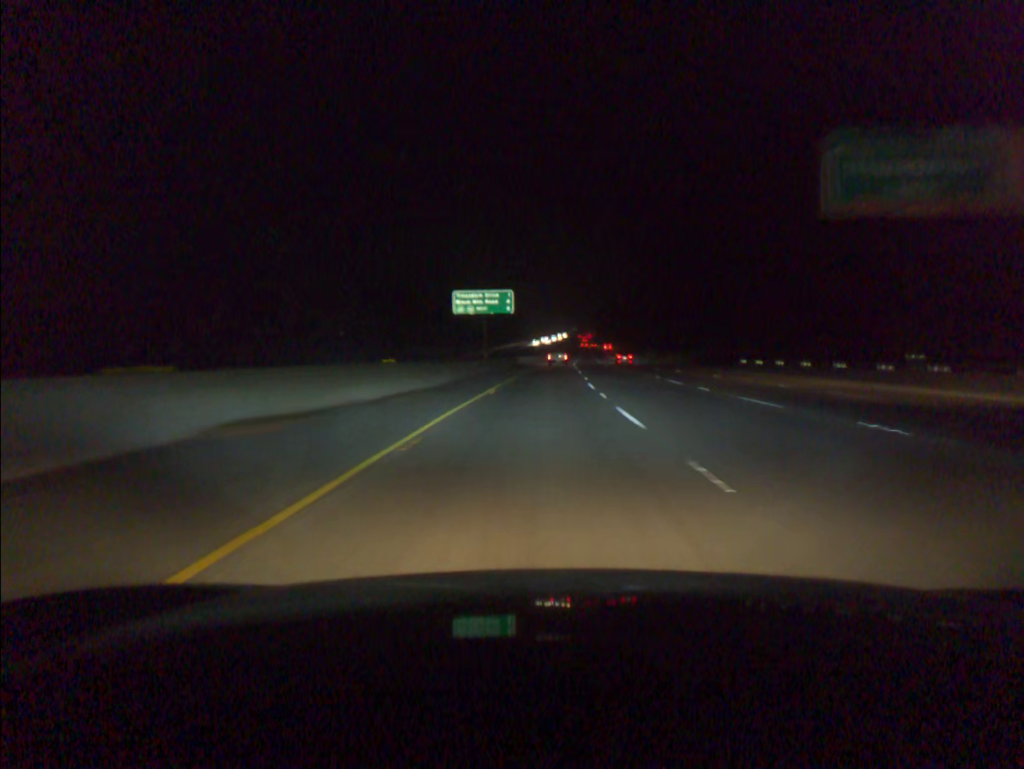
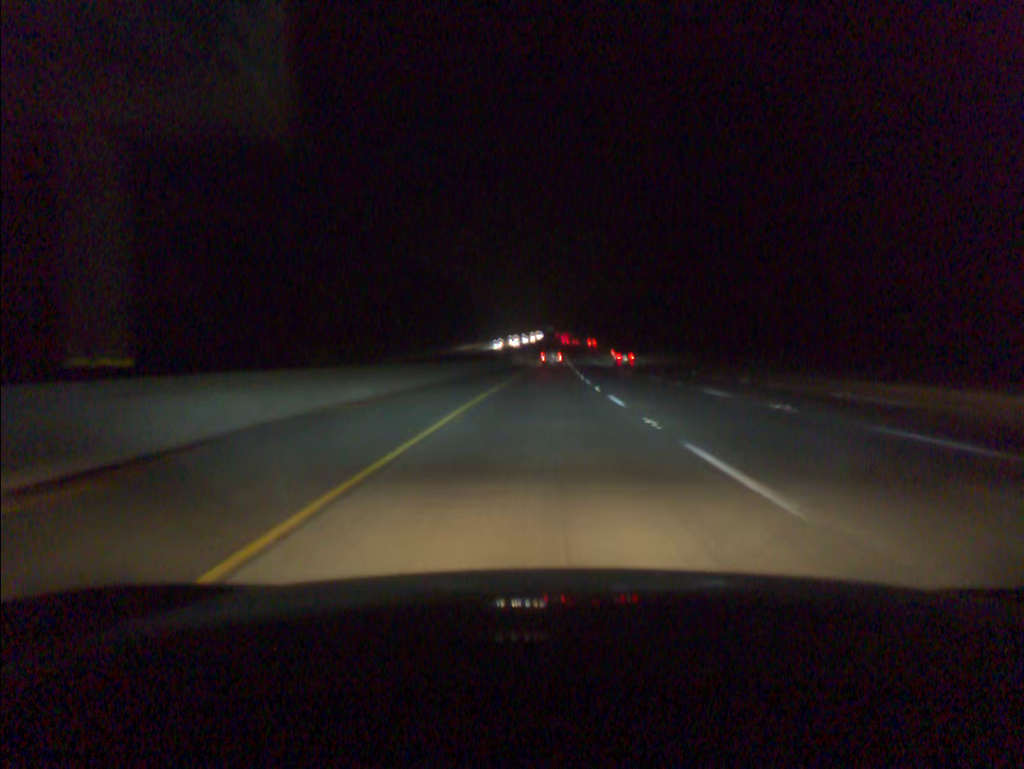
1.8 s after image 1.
(+1.2, +67.4) m; +2°
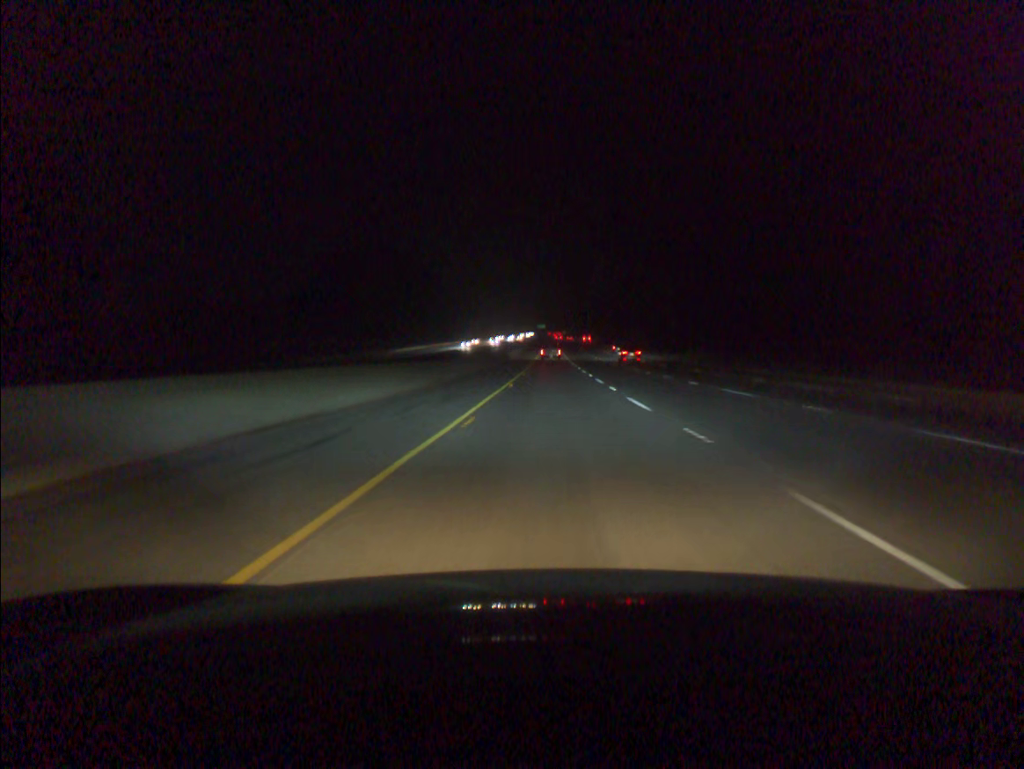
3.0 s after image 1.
(+0.3, +45.2) m; +1°
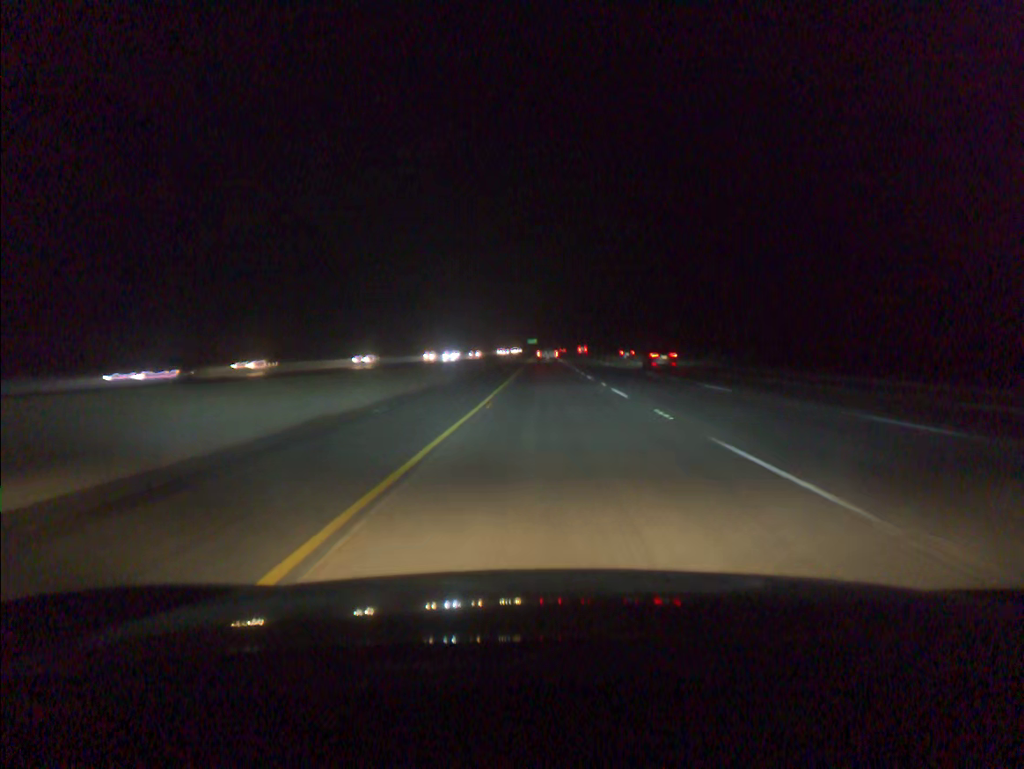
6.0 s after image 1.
(+1.2, +113.1) m; +1°
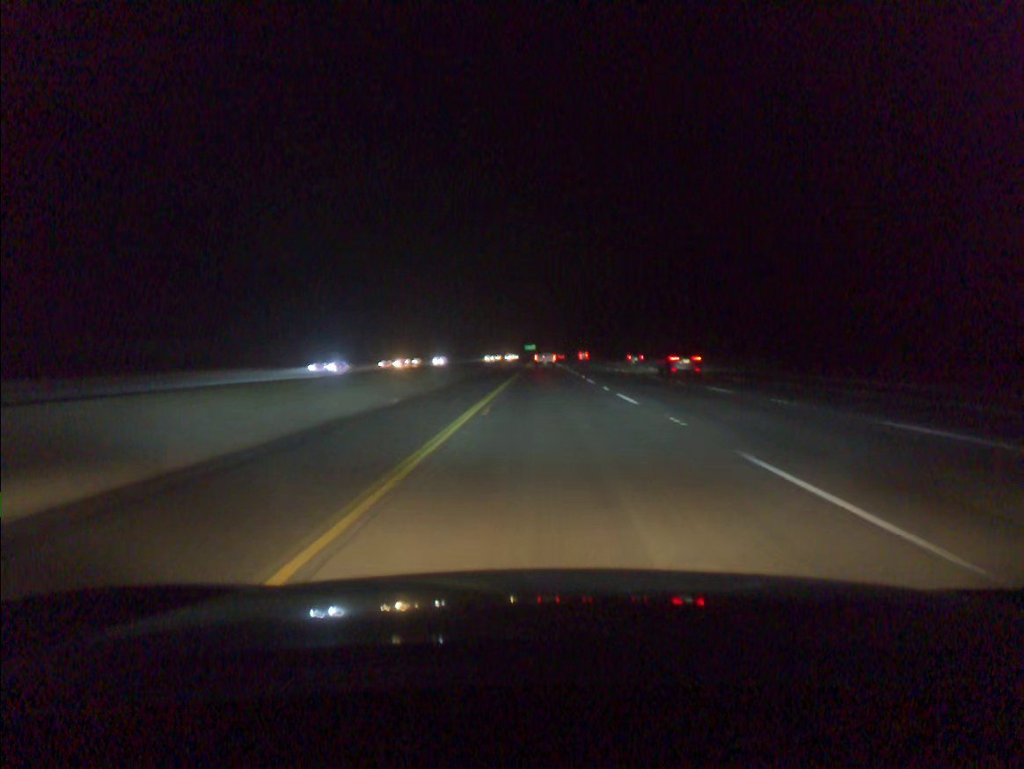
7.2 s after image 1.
(0.0, +45.1) m; 0°
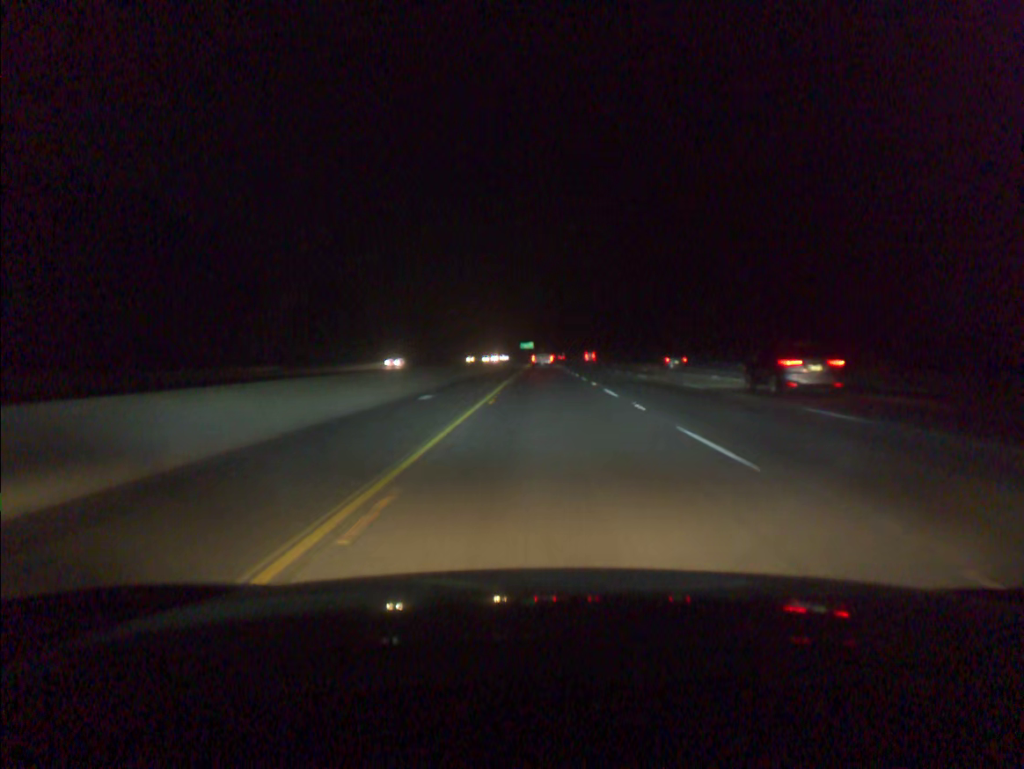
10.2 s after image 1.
(+0.1, +112.3) m; 0°
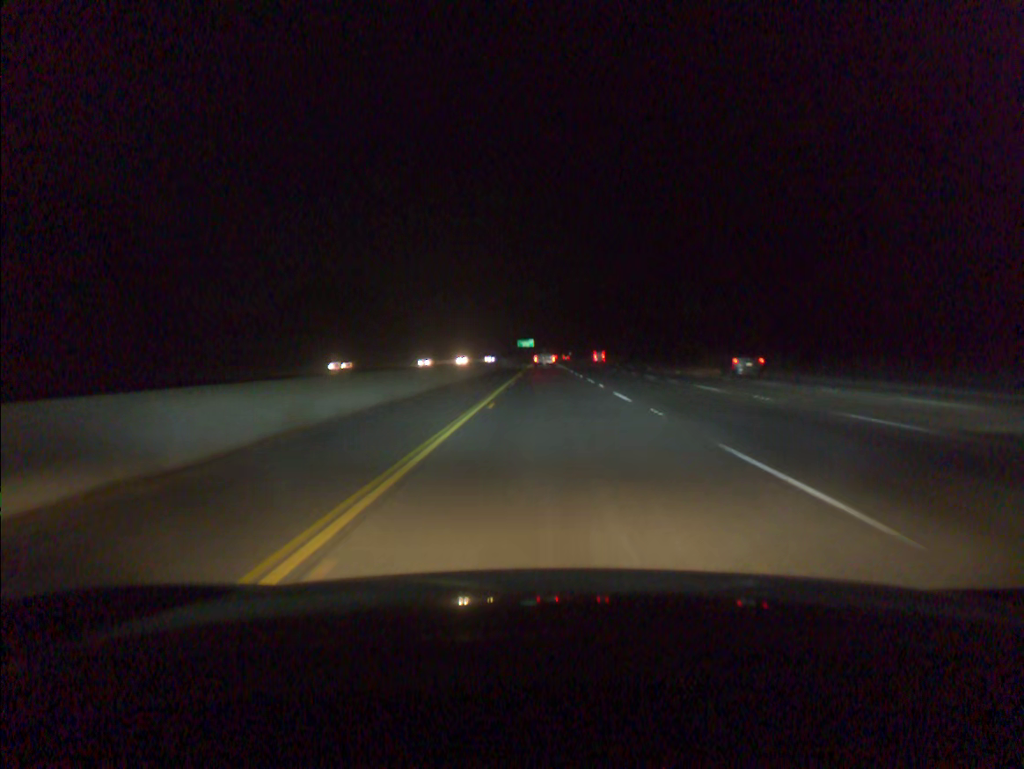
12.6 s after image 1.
(-0.2, +89.7) m; 0°
